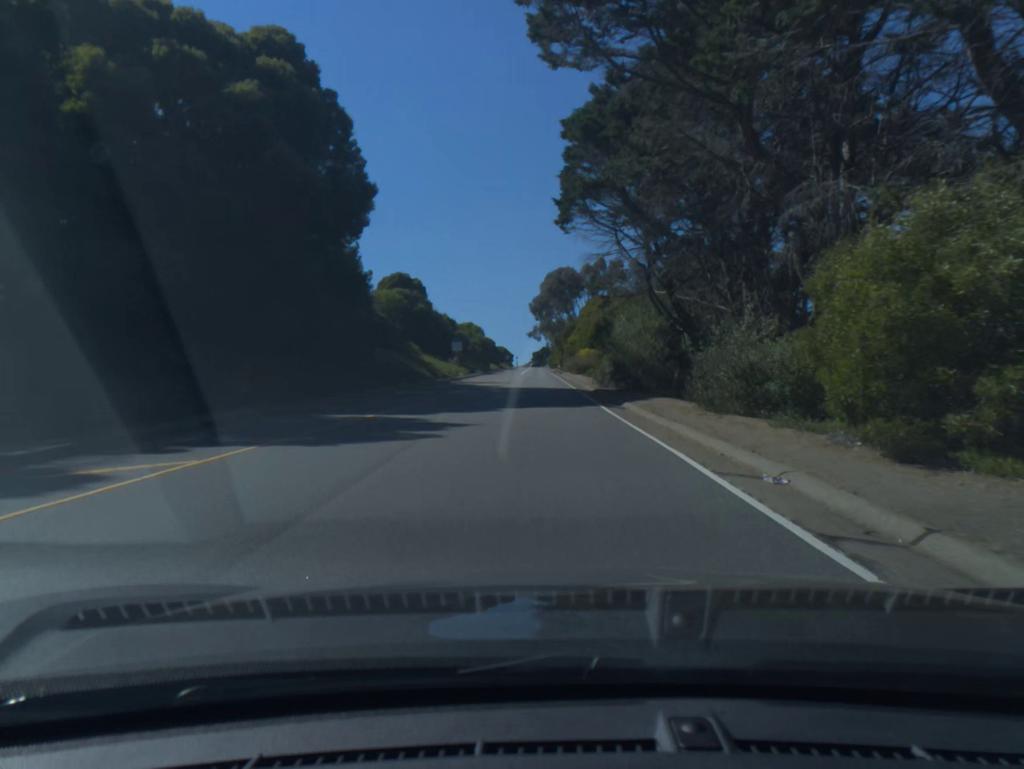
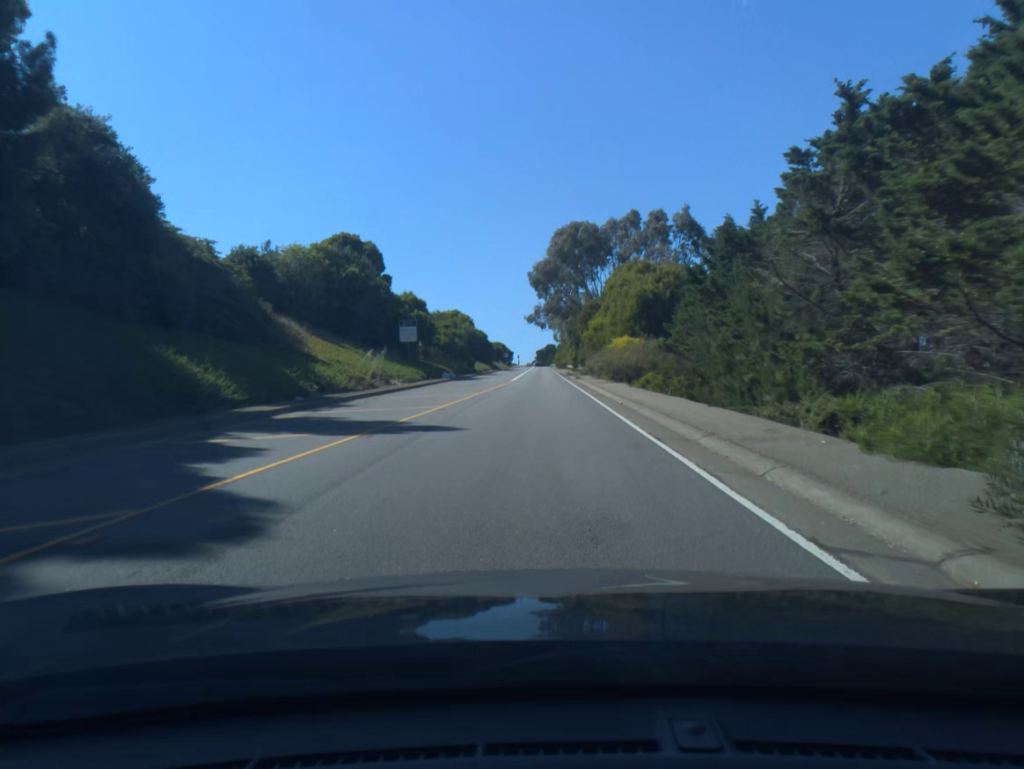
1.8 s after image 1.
(-0.1, +35.5) m; 0°
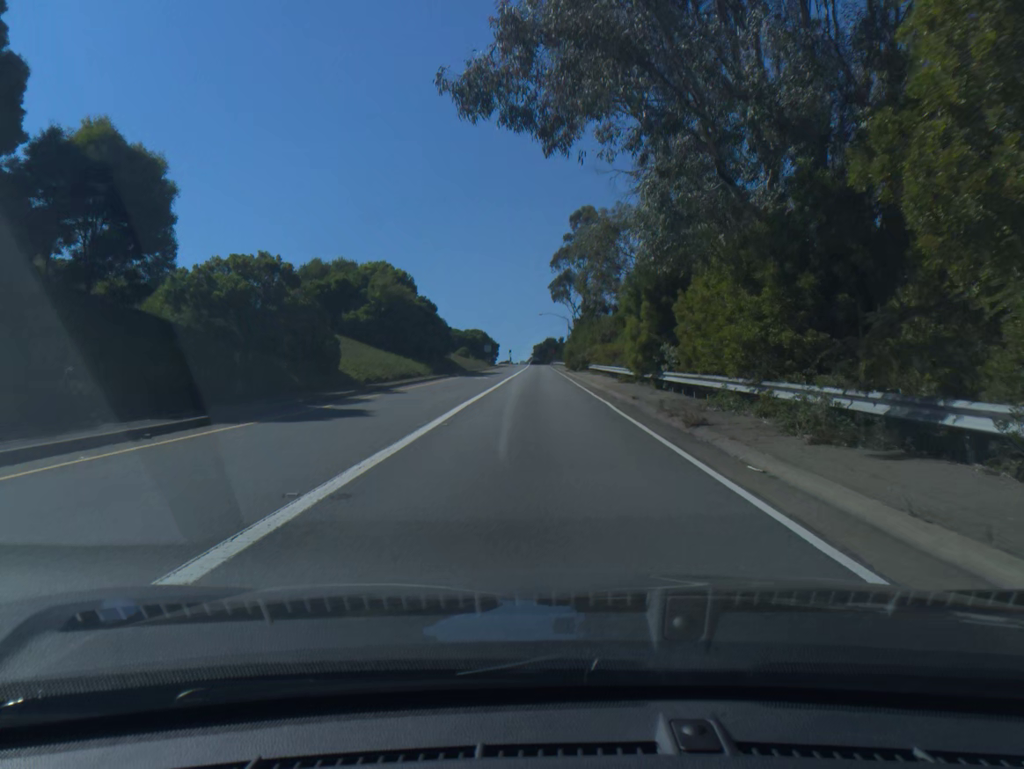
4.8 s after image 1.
(-0.1, +61.4) m; 0°
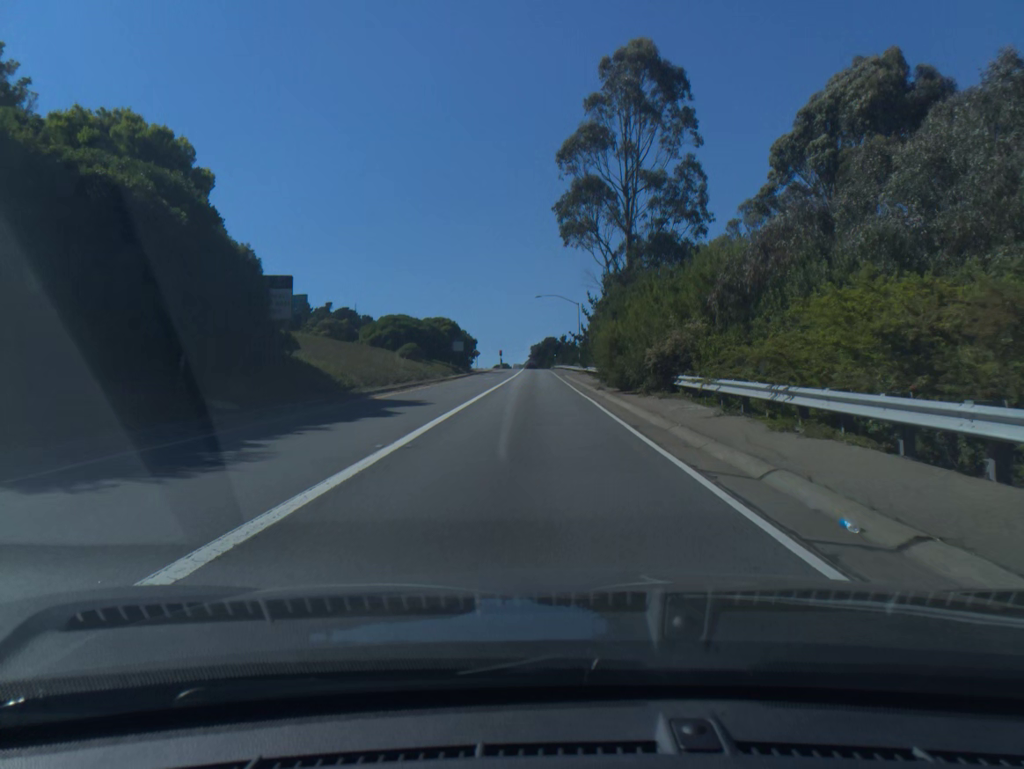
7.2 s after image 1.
(0.0, +46.4) m; 0°
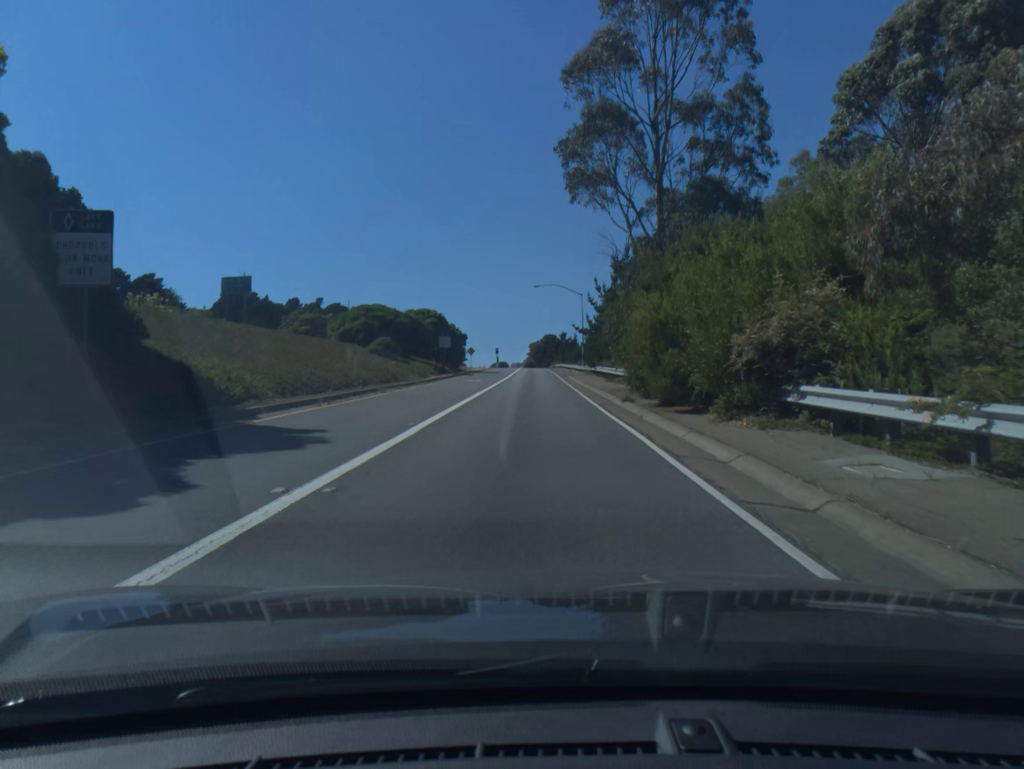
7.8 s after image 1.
(0.0, +11.2) m; 0°
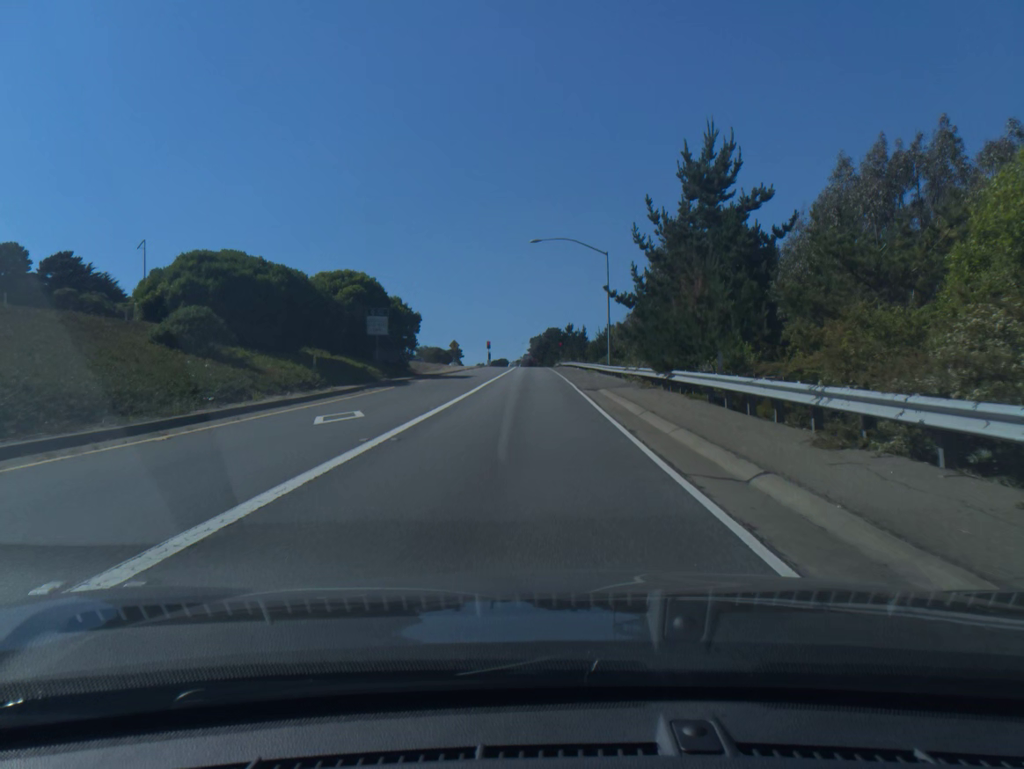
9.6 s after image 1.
(0.0, +32.1) m; 0°
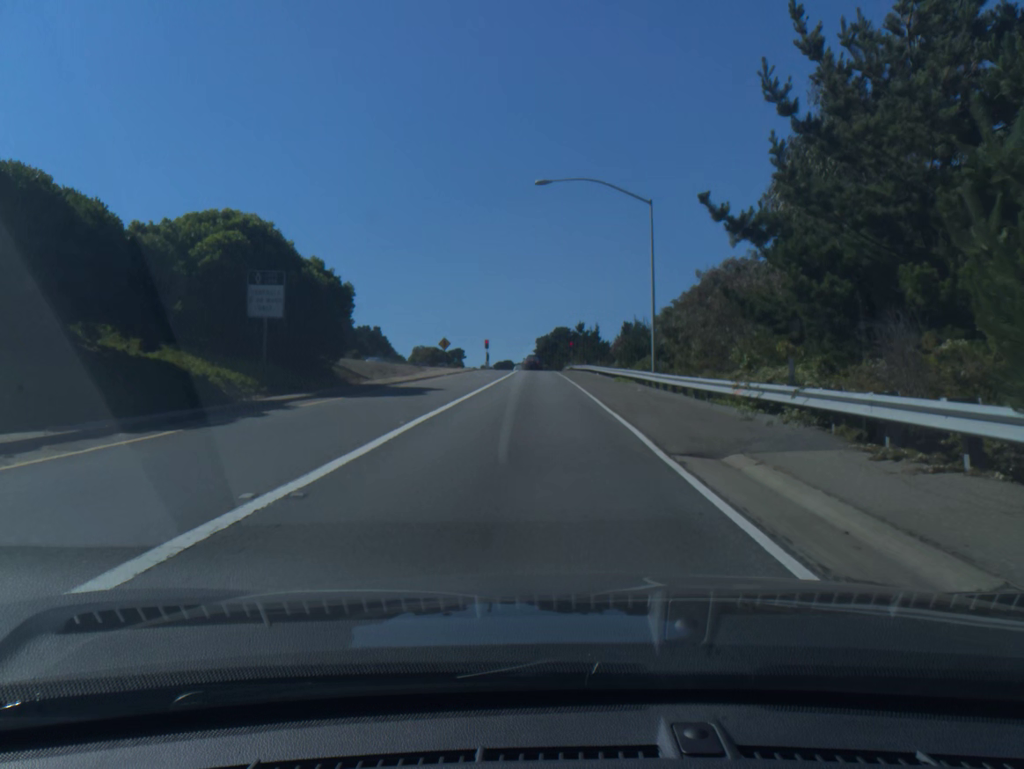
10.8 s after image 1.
(-0.1, +19.2) m; 0°
